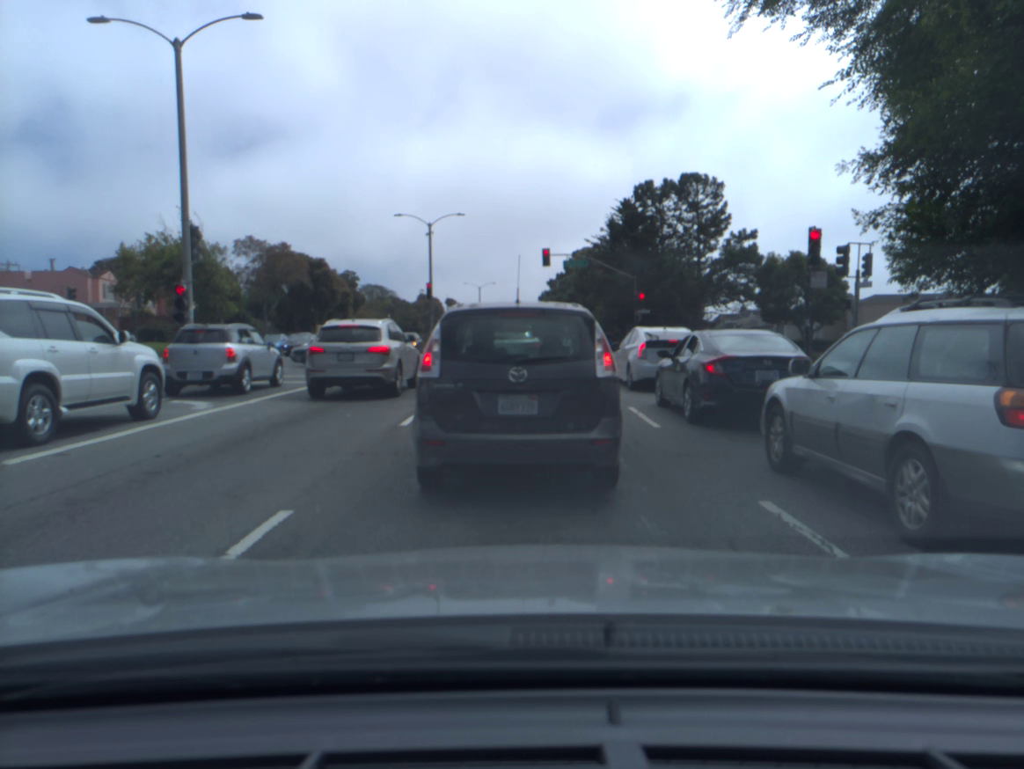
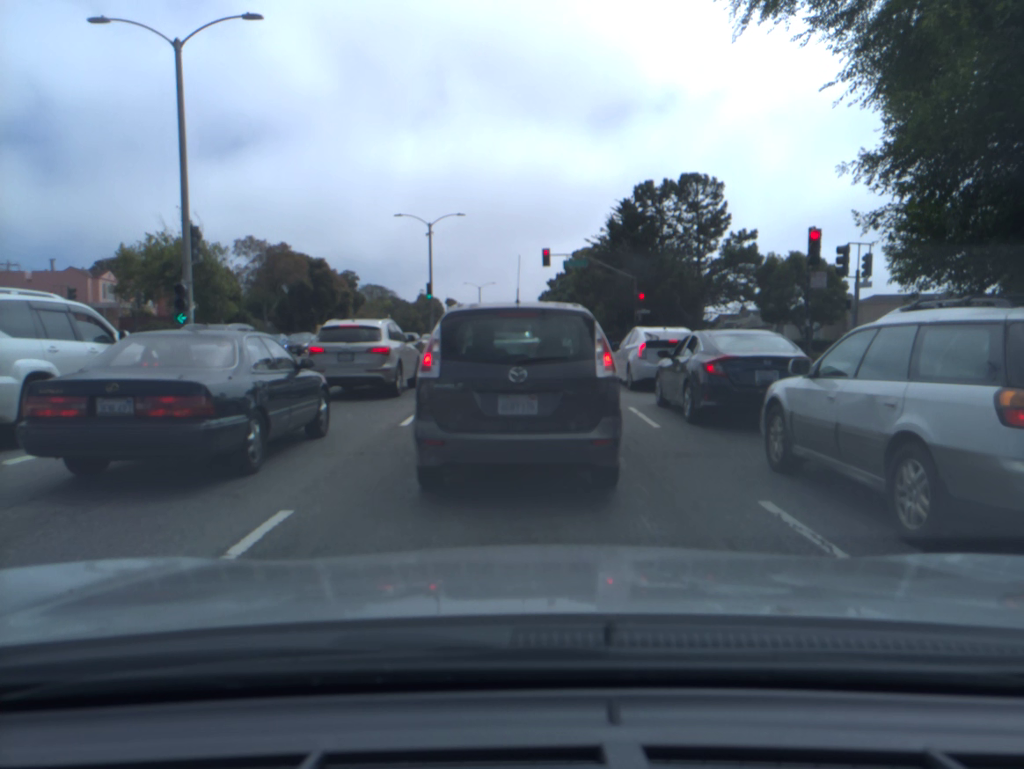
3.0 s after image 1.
(0.0, 0.0) m; 0°
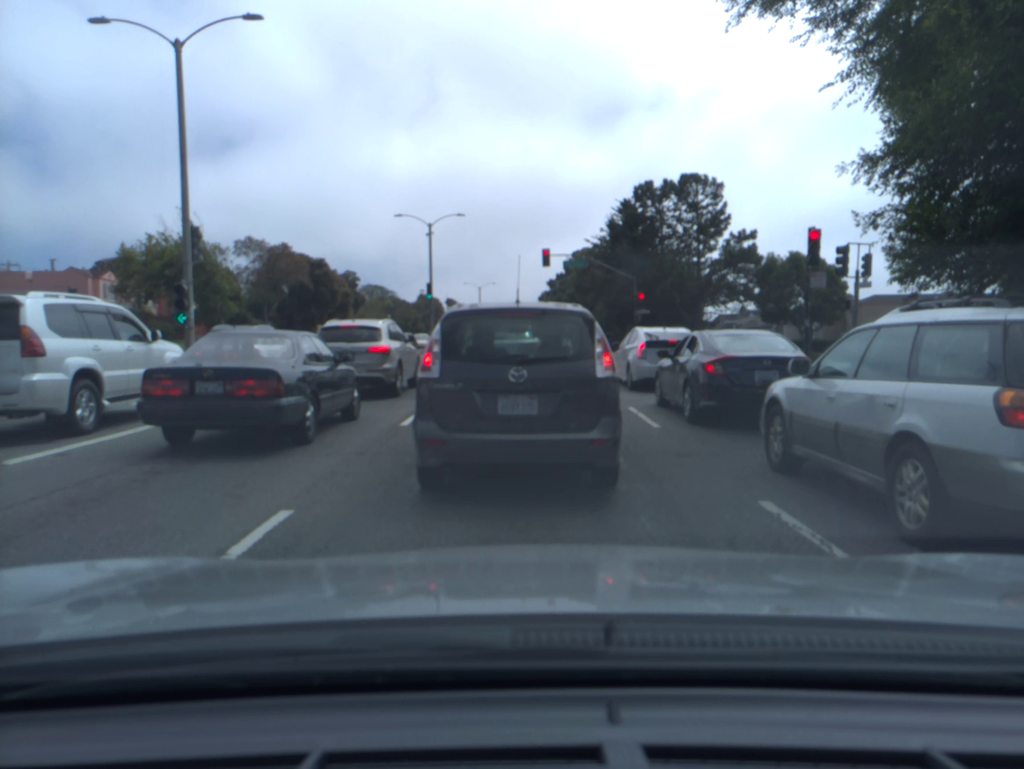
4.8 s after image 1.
(0.0, 0.0) m; 0°
